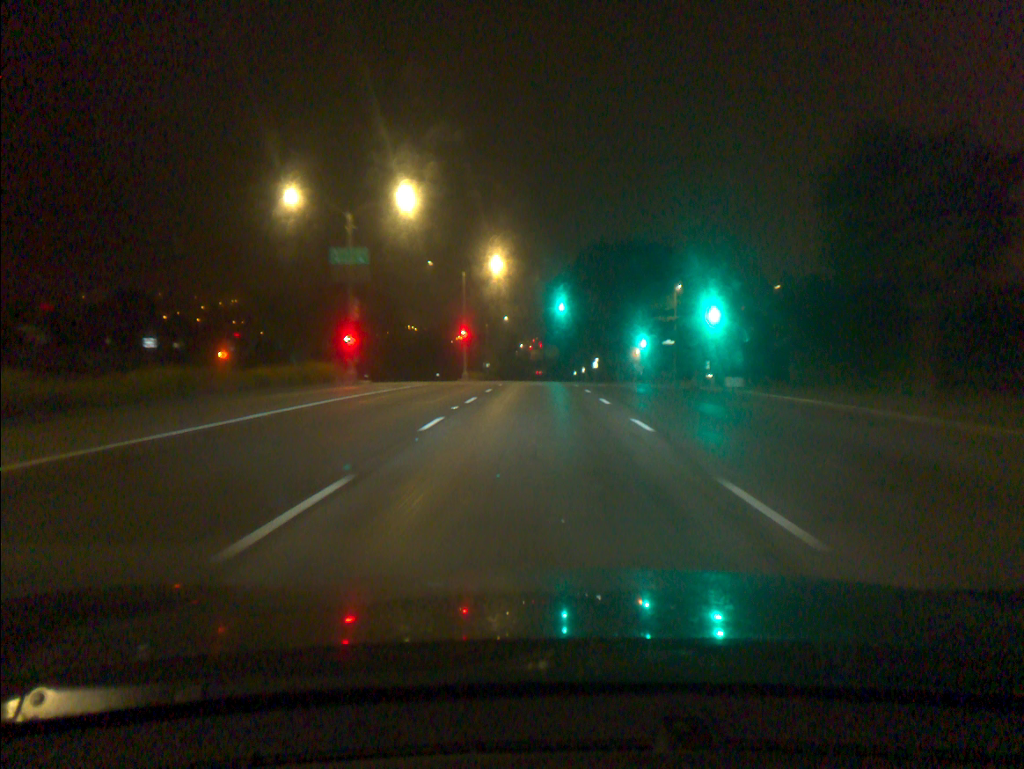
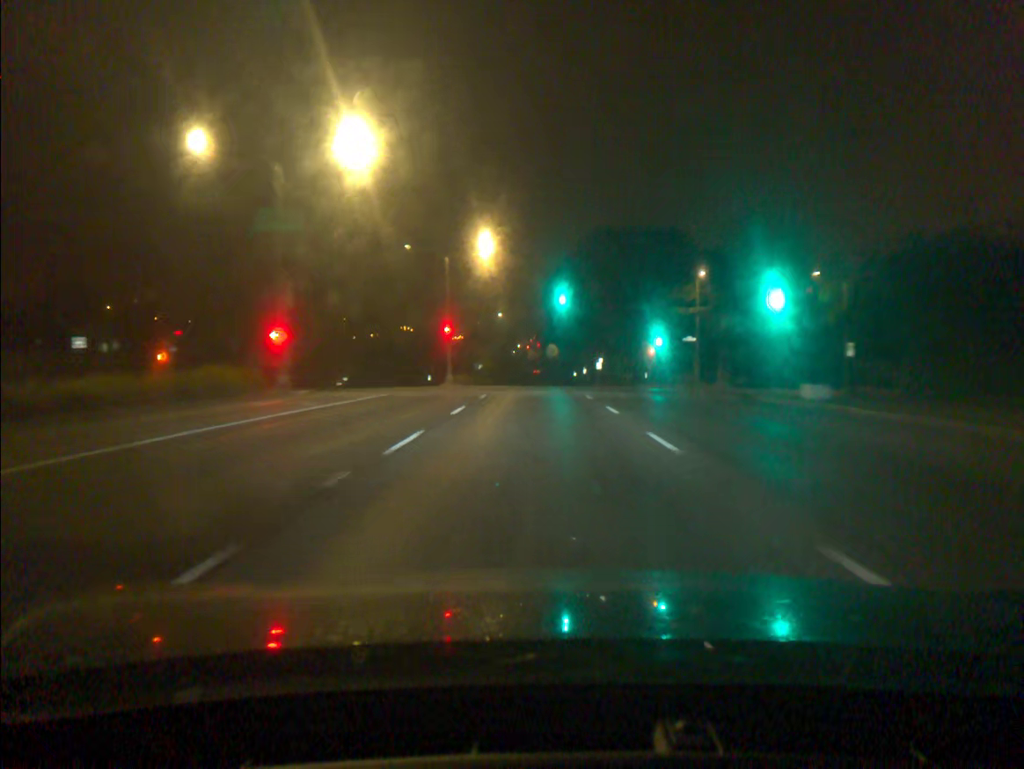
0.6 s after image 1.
(0.0, +10.1) m; 0°
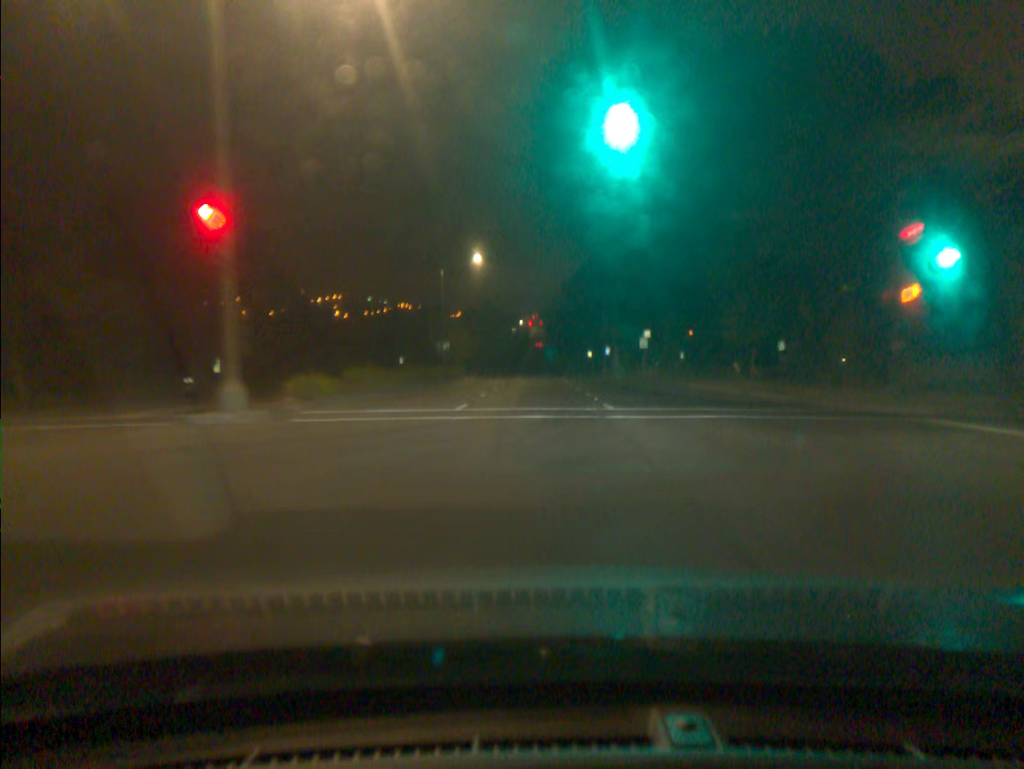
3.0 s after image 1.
(-0.1, +40.4) m; 0°
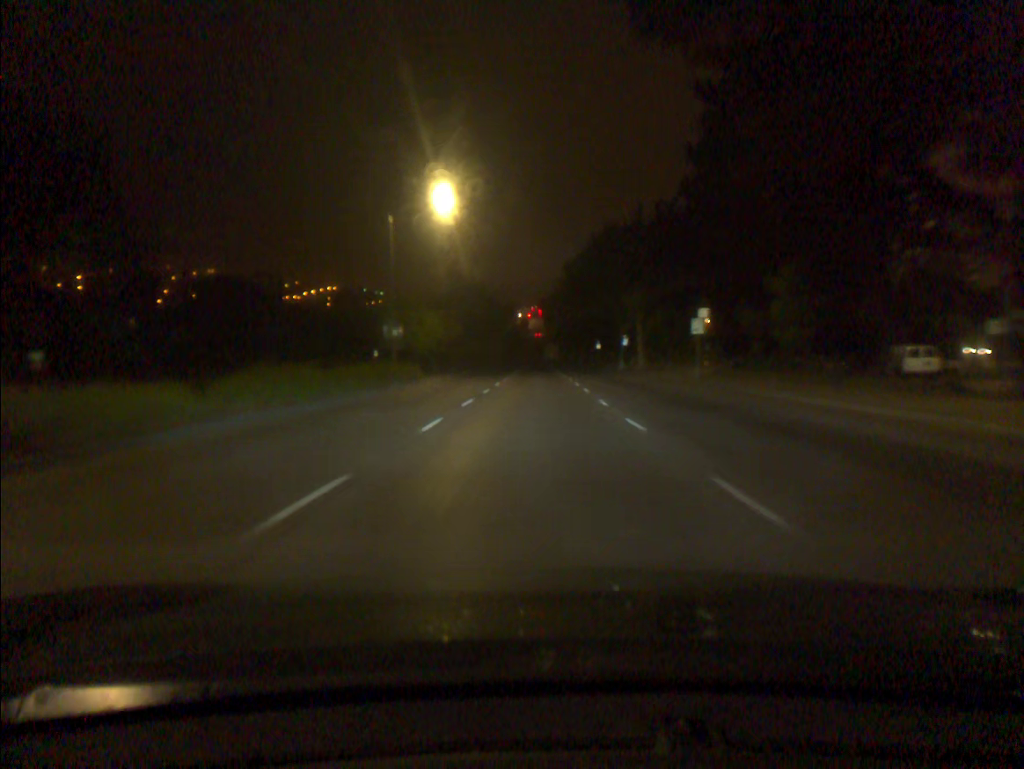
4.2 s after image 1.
(0.0, +20.5) m; 0°
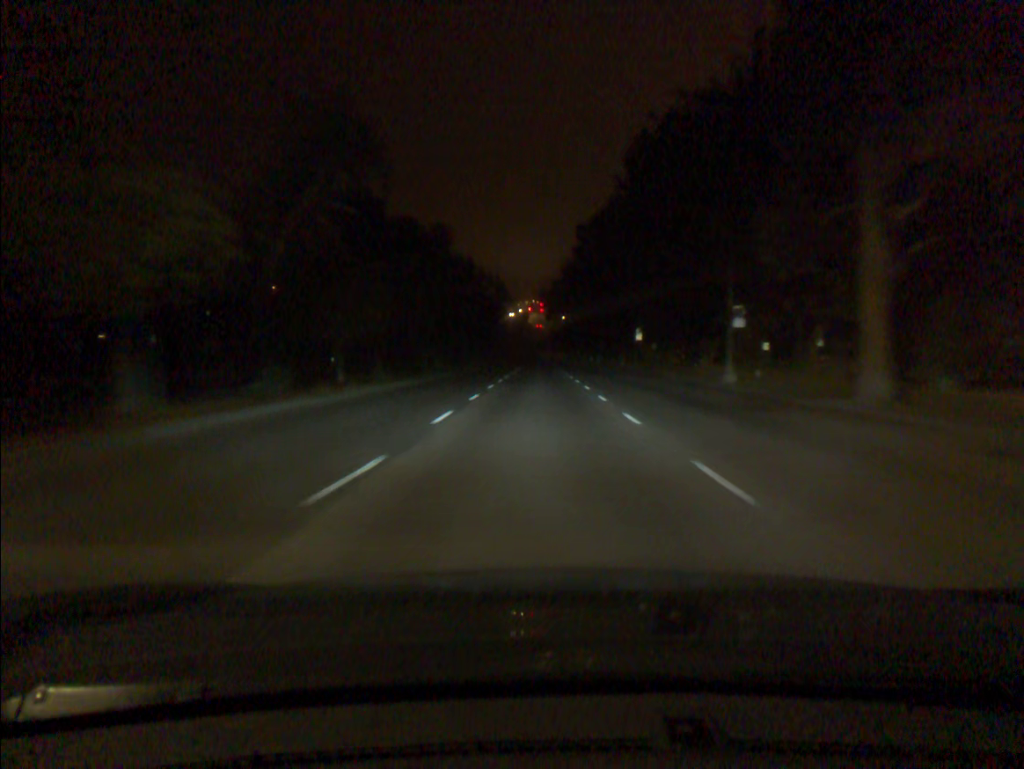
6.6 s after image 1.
(0.0, +42.8) m; 0°
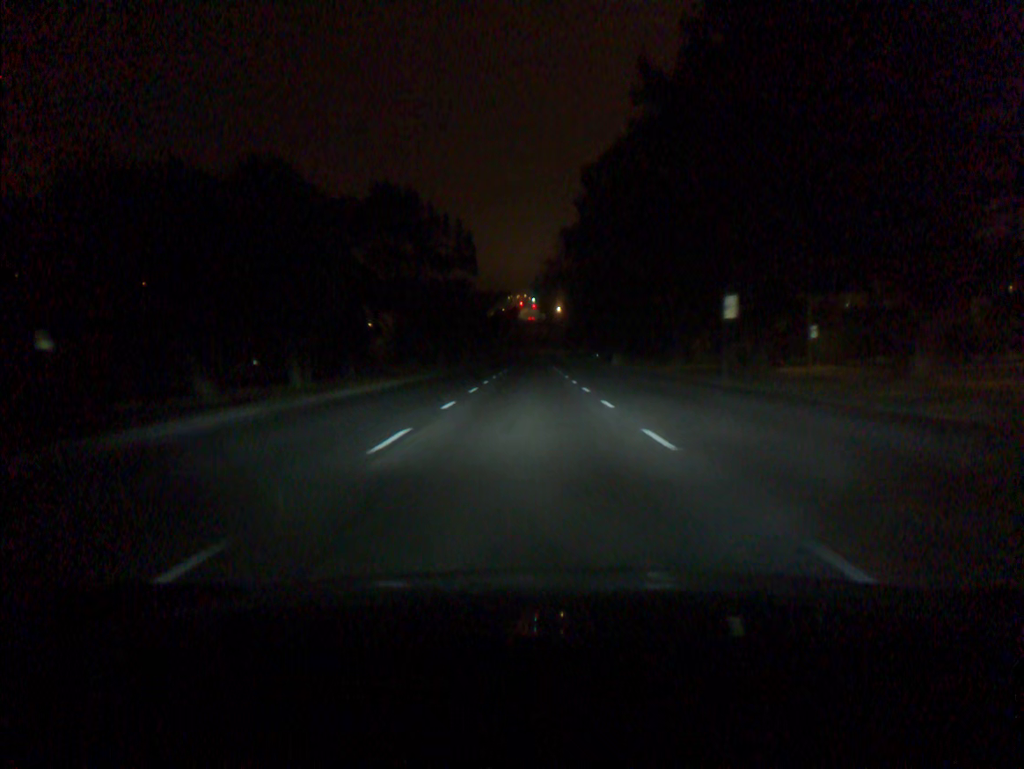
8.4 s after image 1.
(+0.1, +33.5) m; 0°
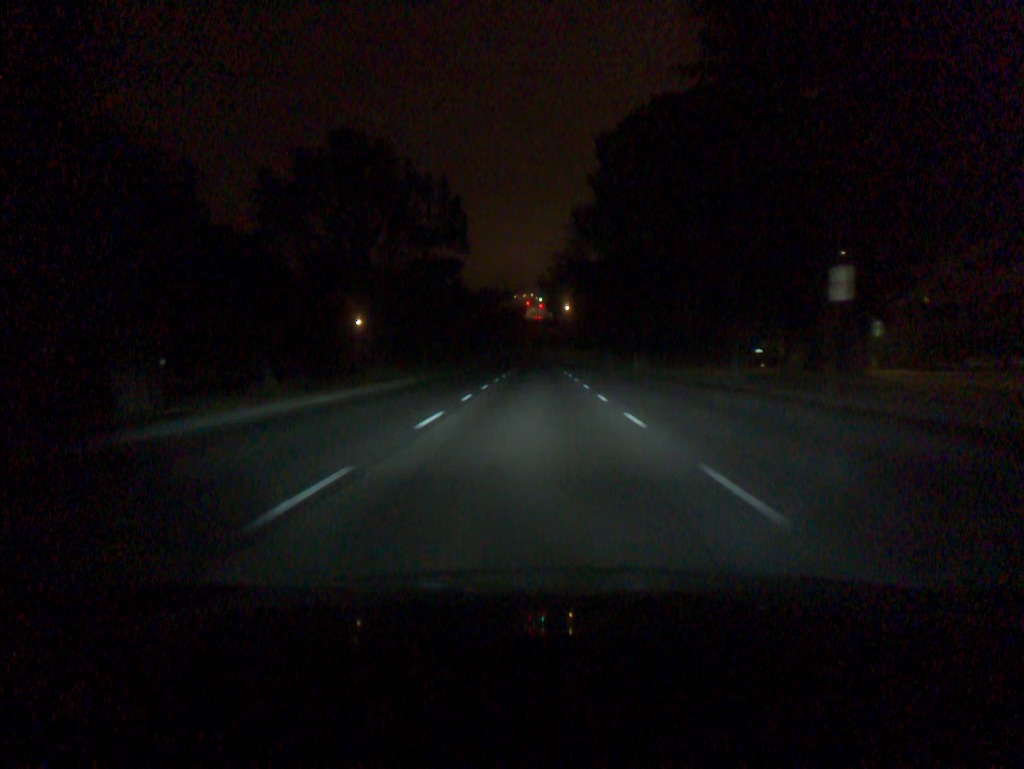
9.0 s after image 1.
(-0.1, +11.4) m; -1°
